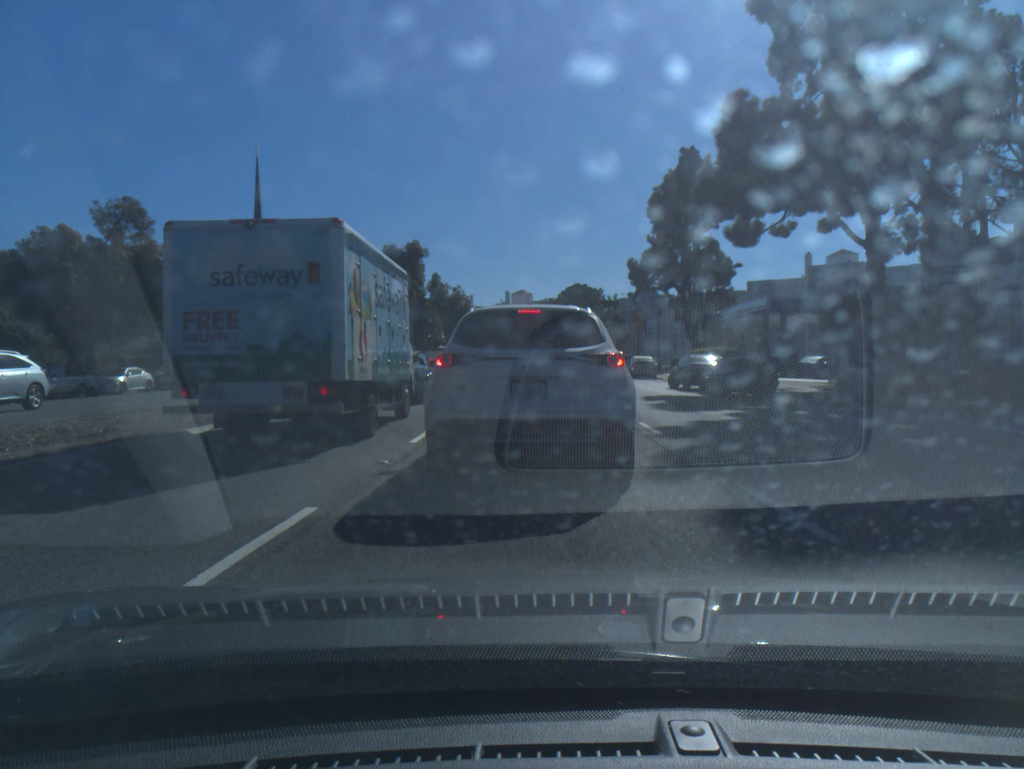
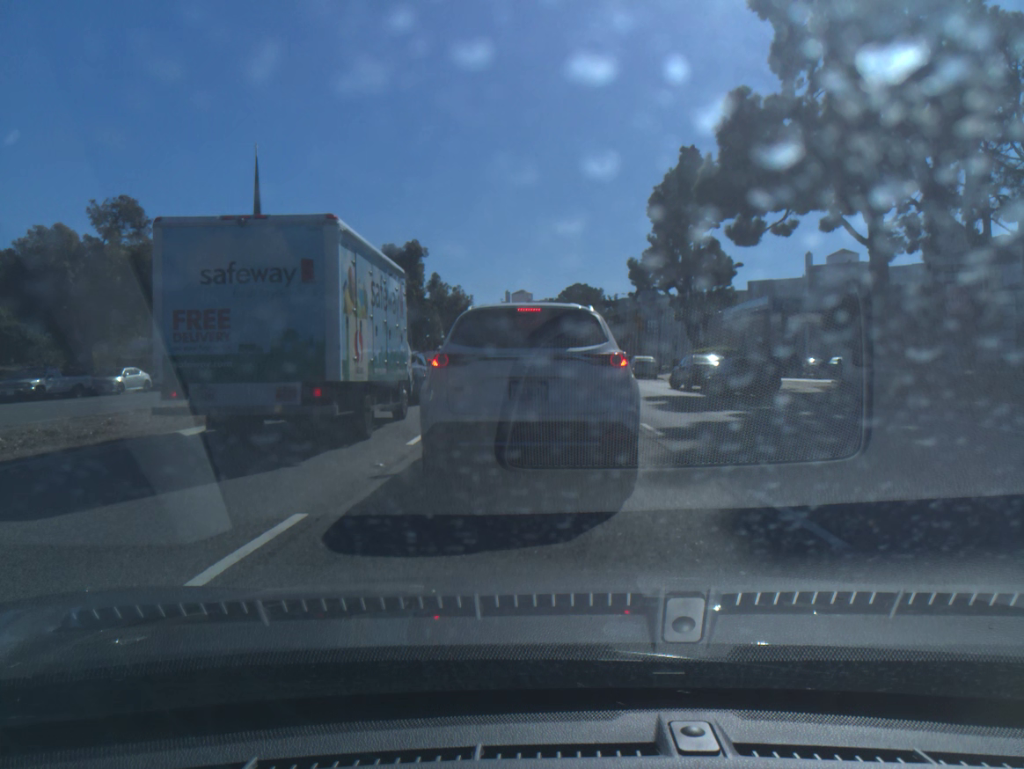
(0.0, +0.3) m; 0°
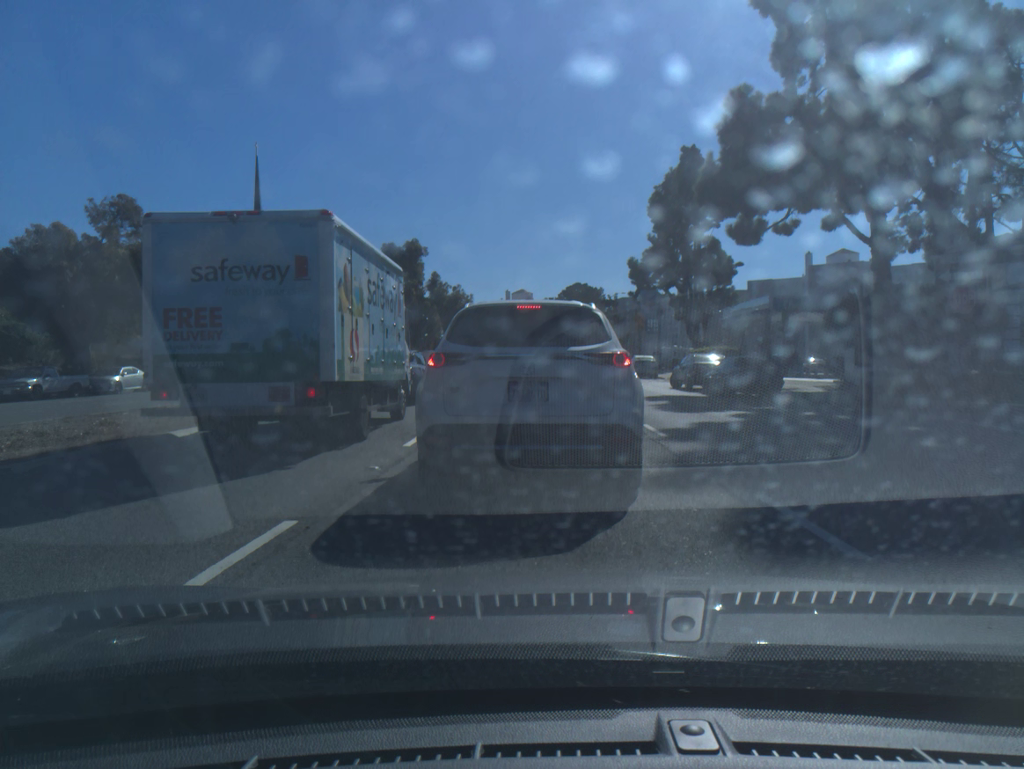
(0.0, +0.3) m; 0°
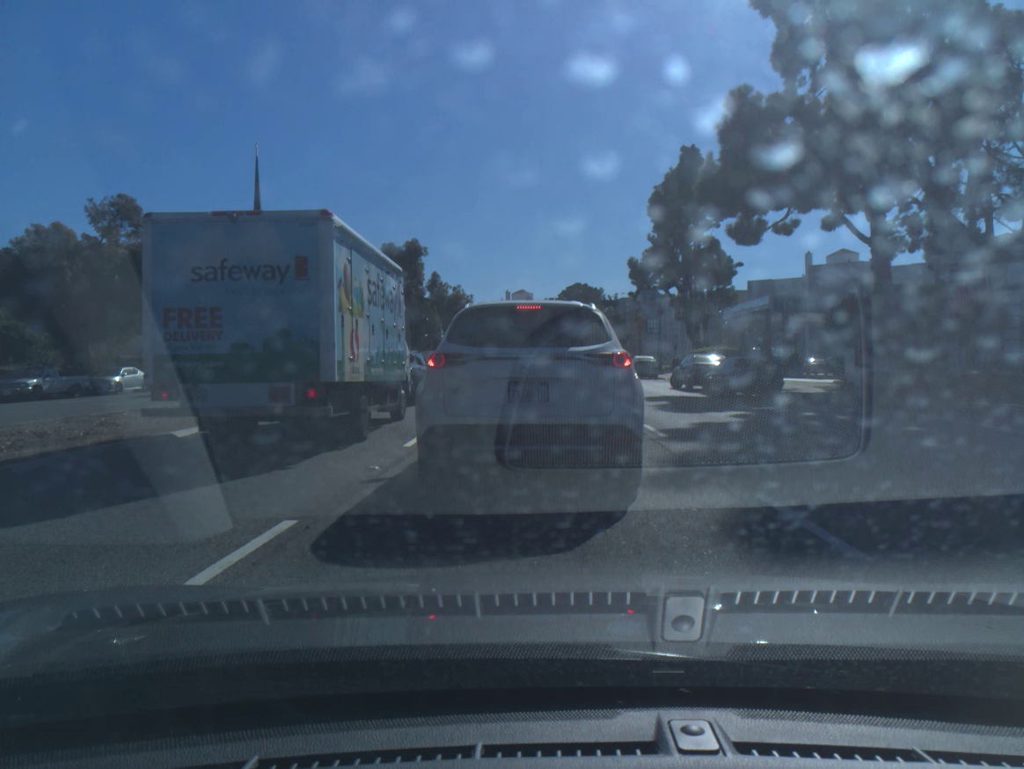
(0.0, 0.0) m; 0°
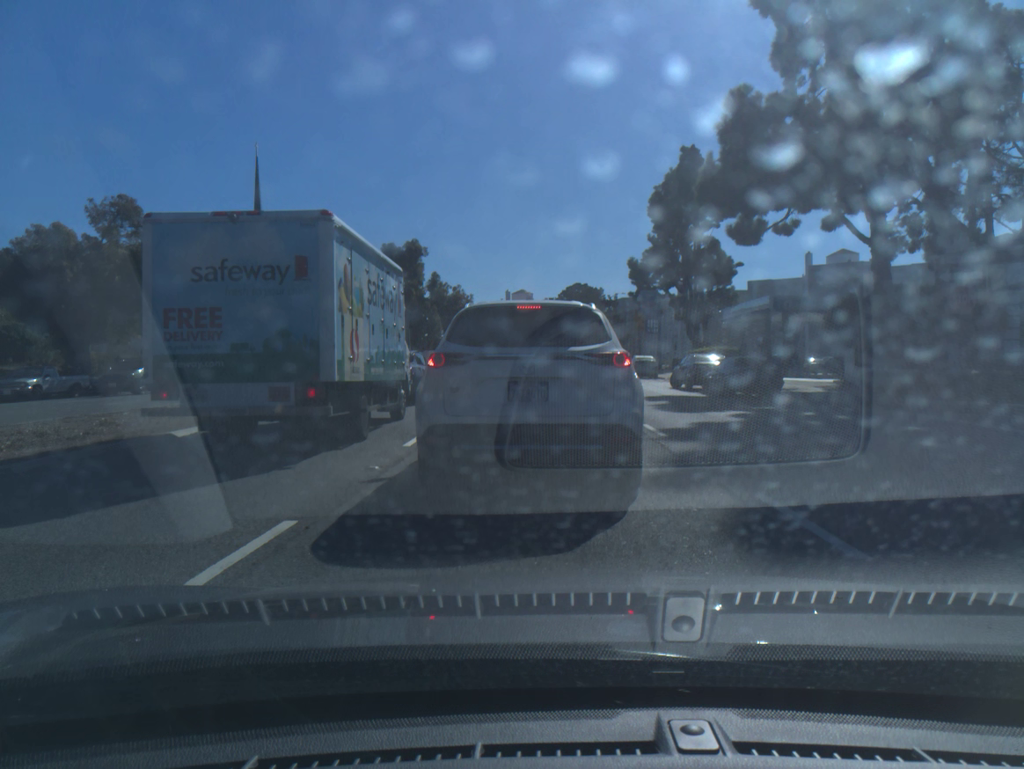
(0.0, 0.0) m; 0°
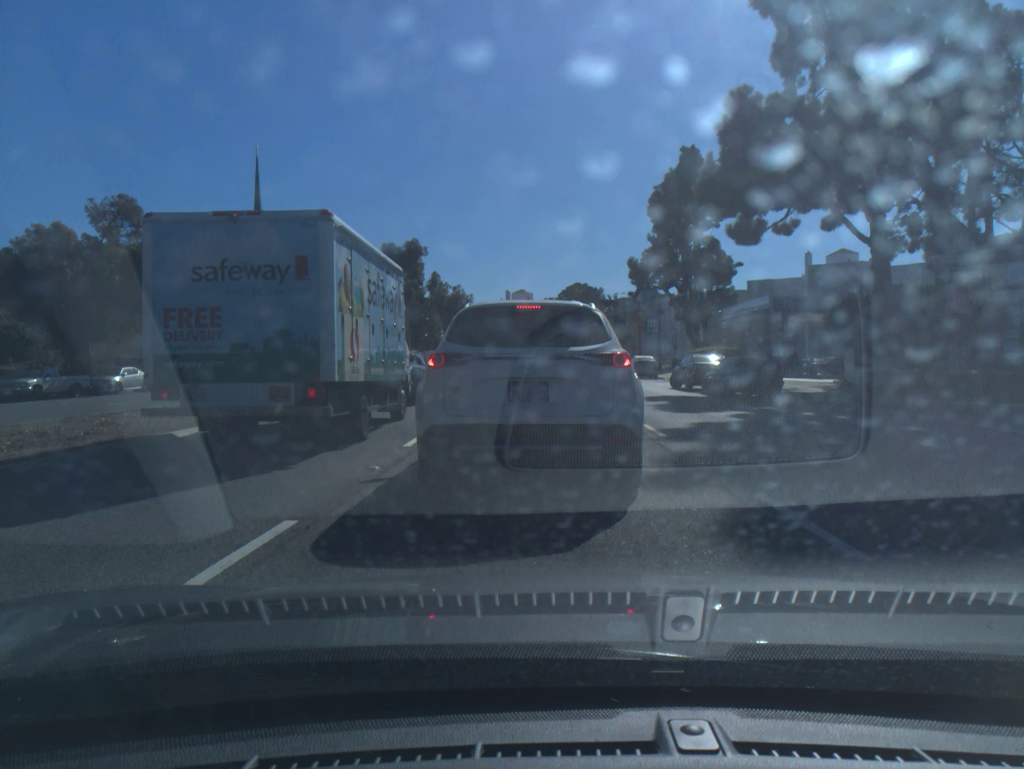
(0.0, 0.0) m; 0°
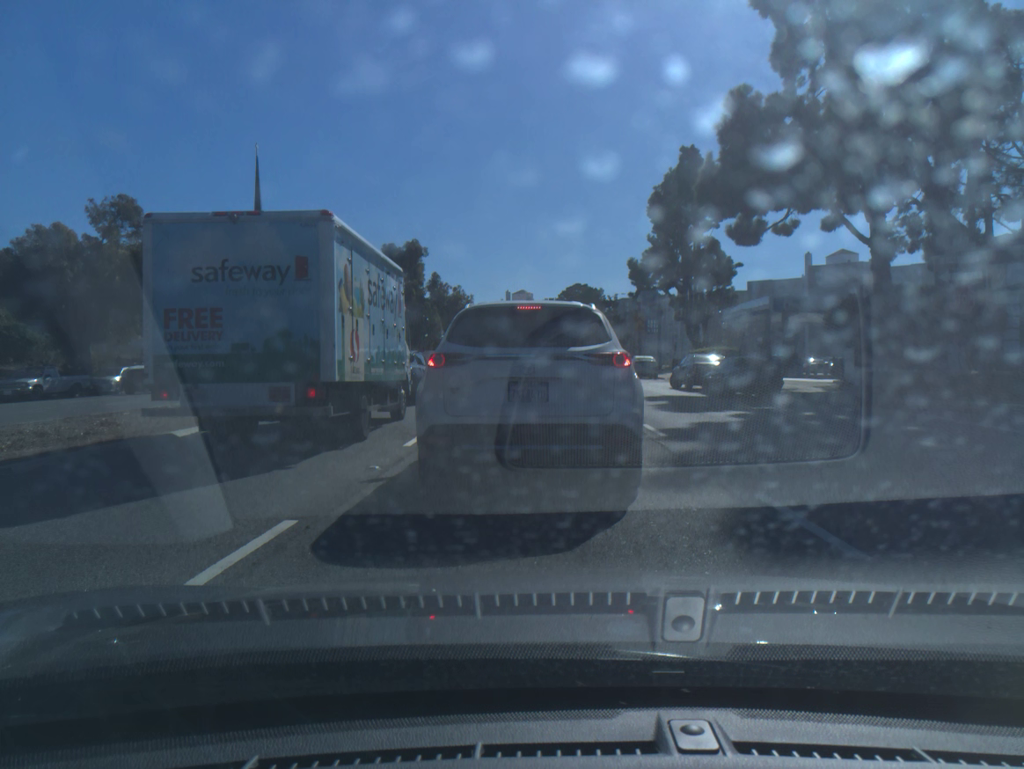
(0.0, 0.0) m; 0°
